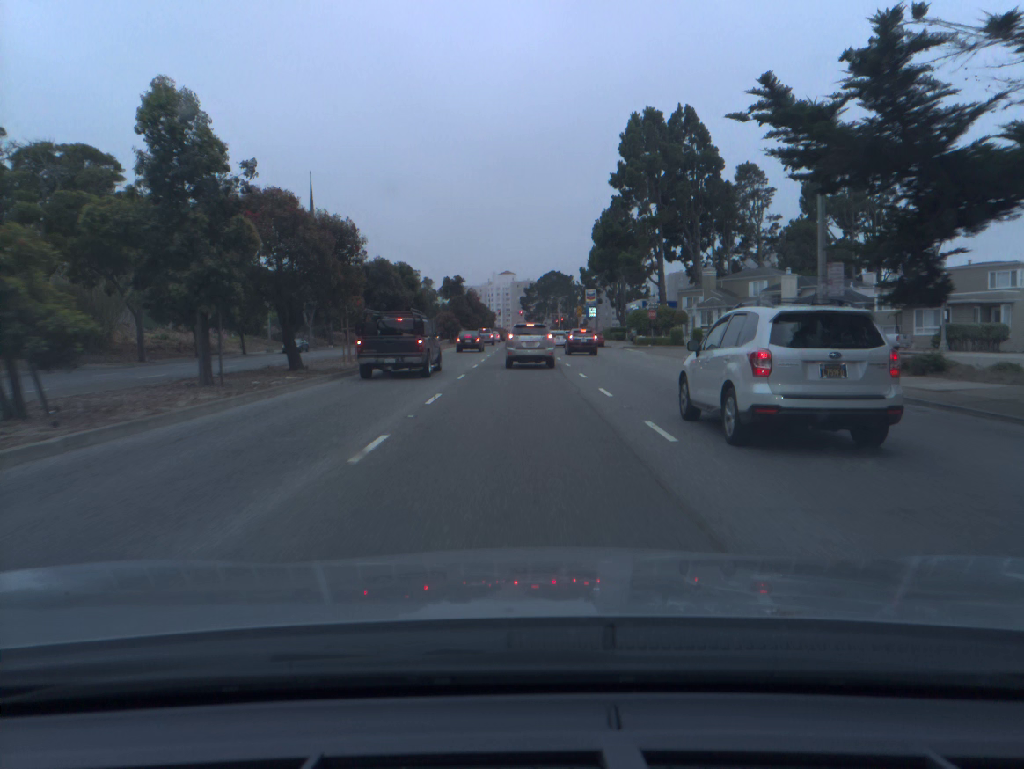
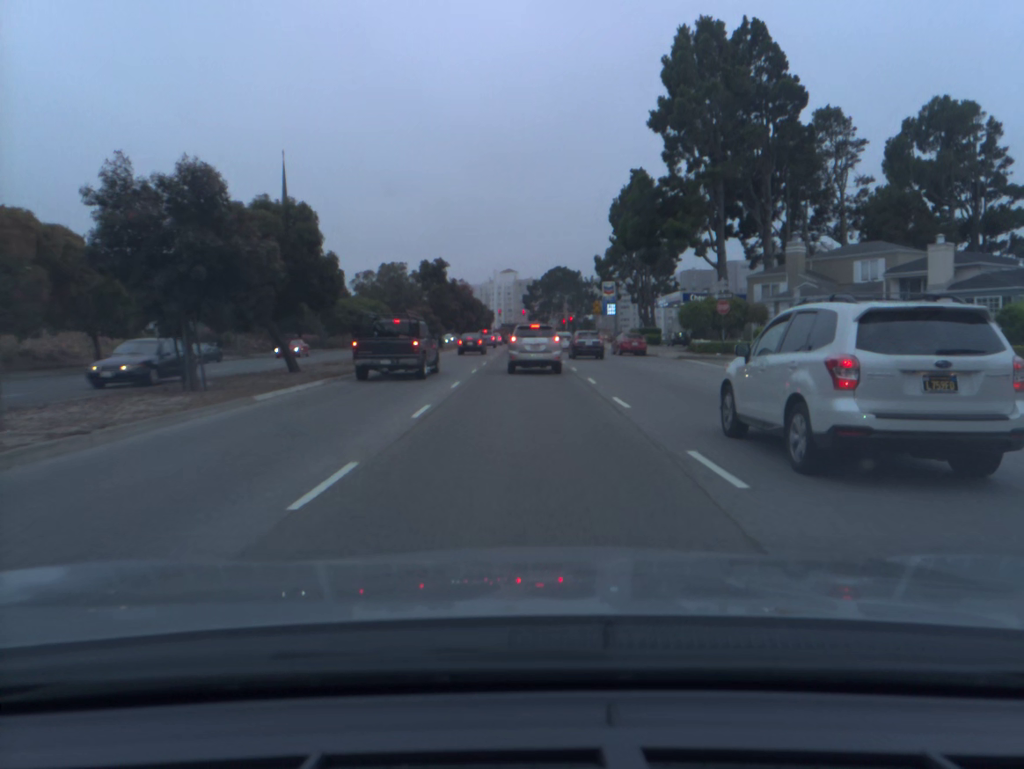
(0.0, +24.0) m; 0°
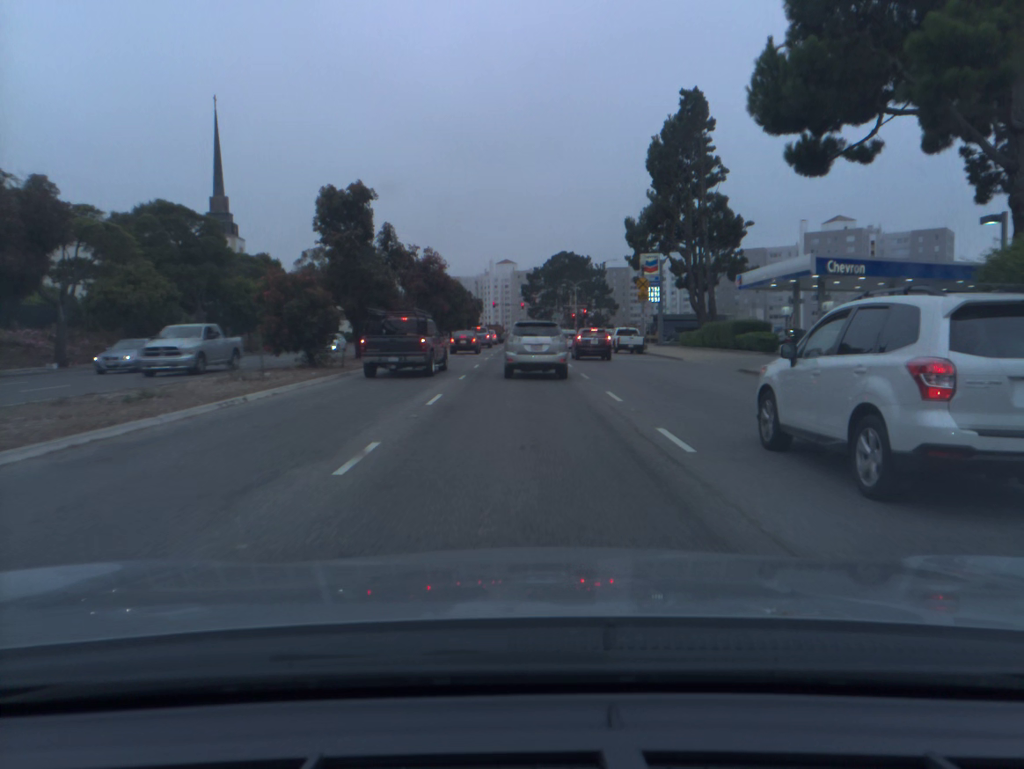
(+0.1, +34.7) m; 0°
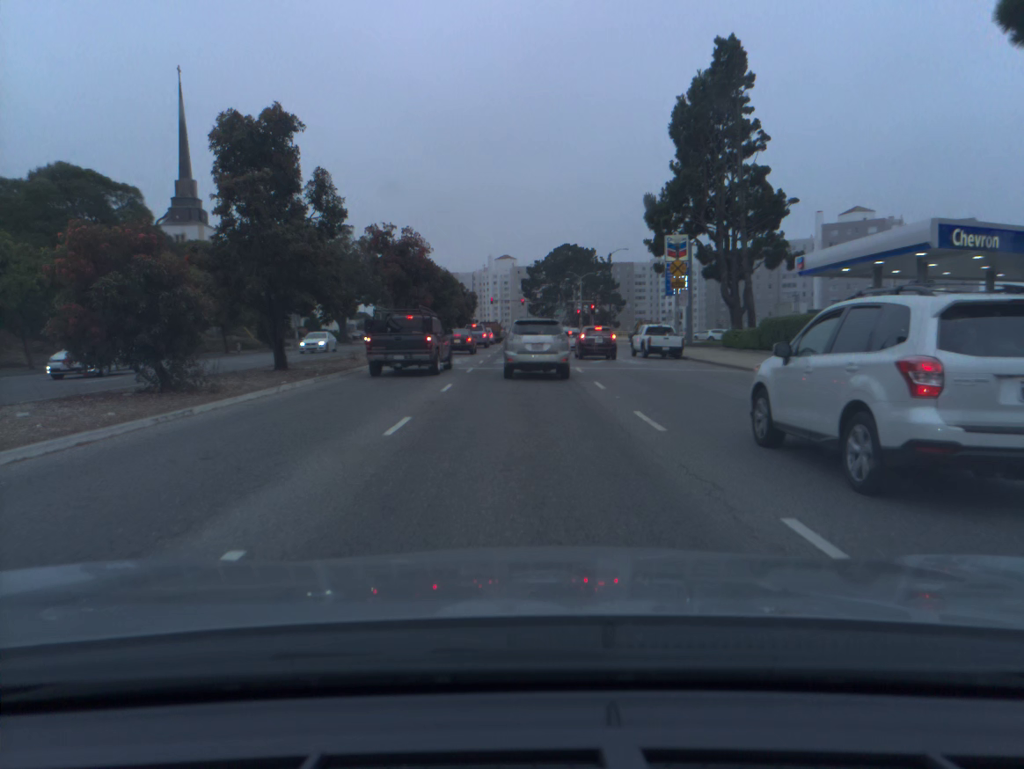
(0.0, +12.0) m; 0°
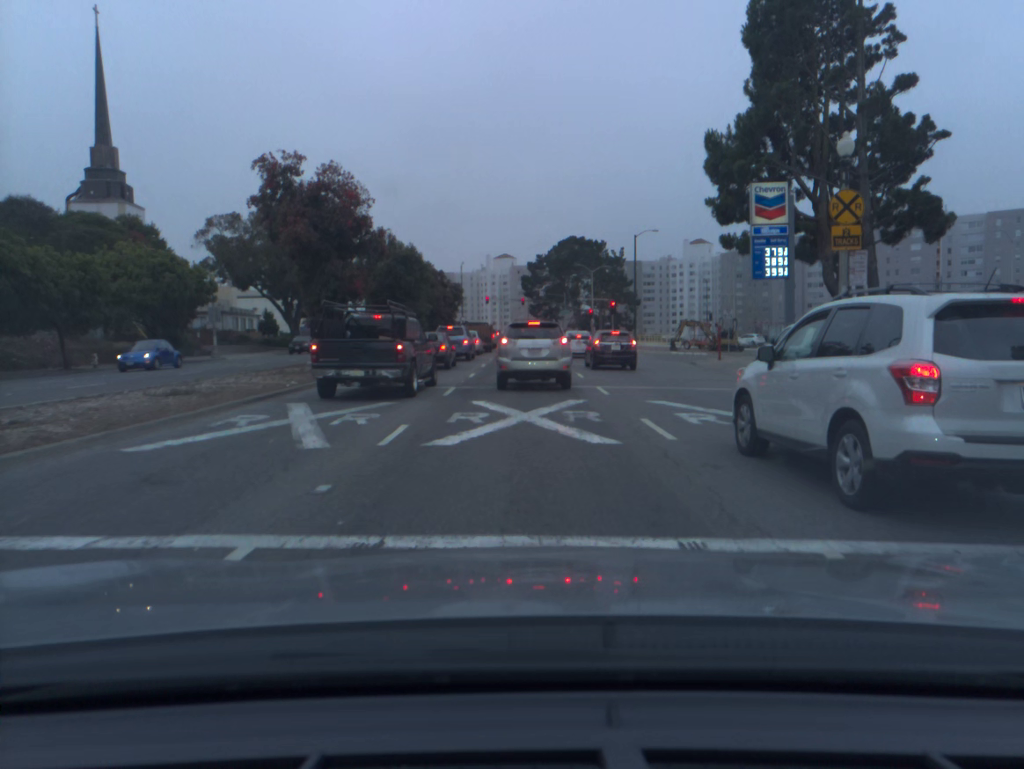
(0.0, +22.5) m; 0°
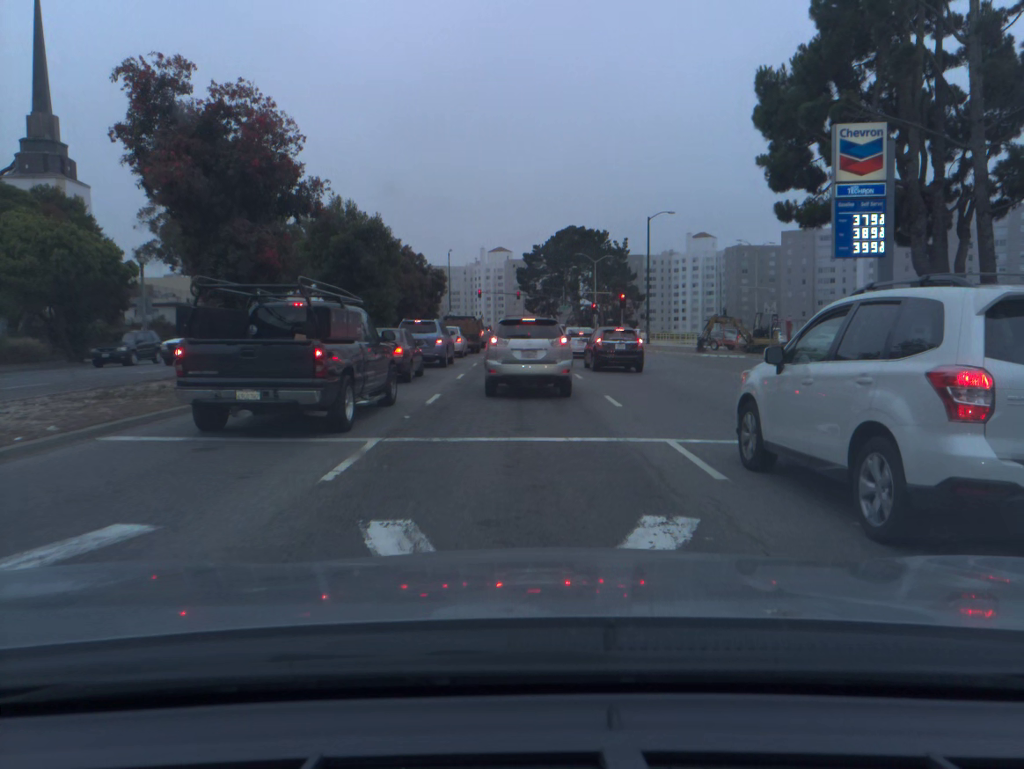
(0.0, +10.1) m; 0°
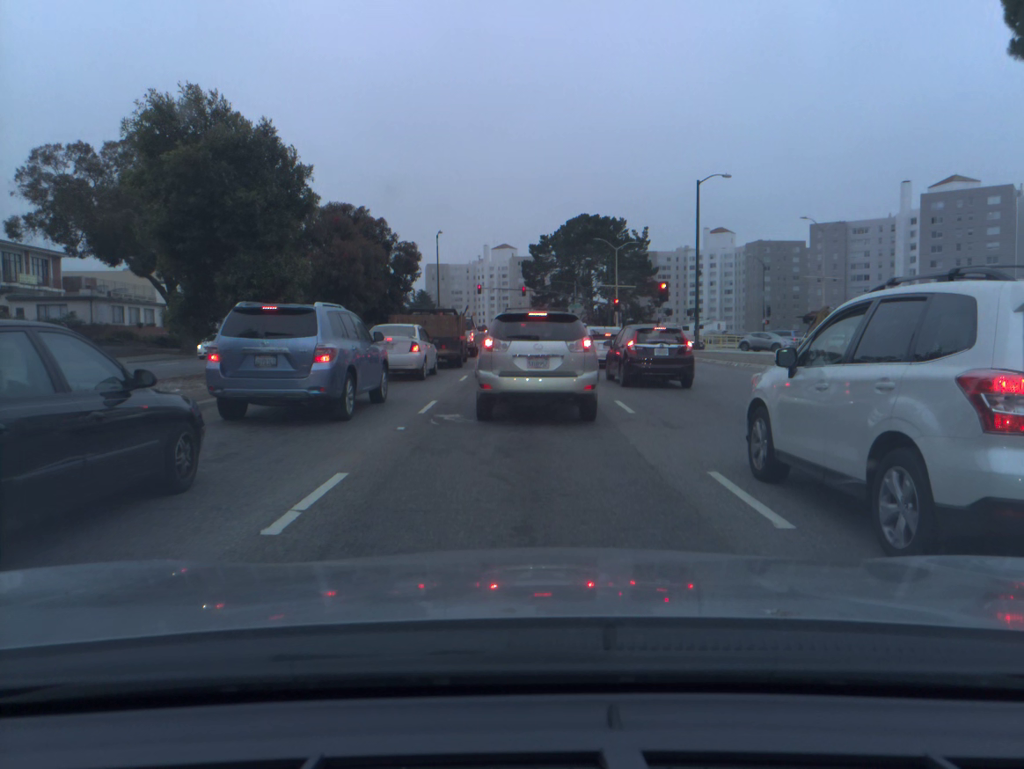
(-0.1, +17.2) m; -1°
